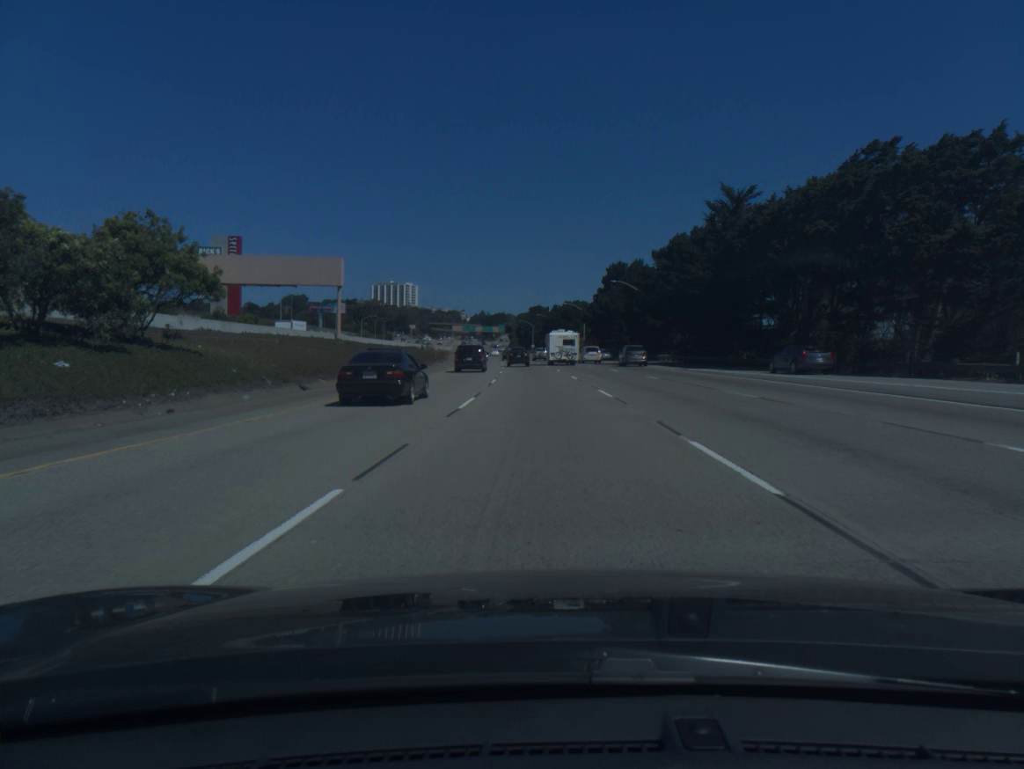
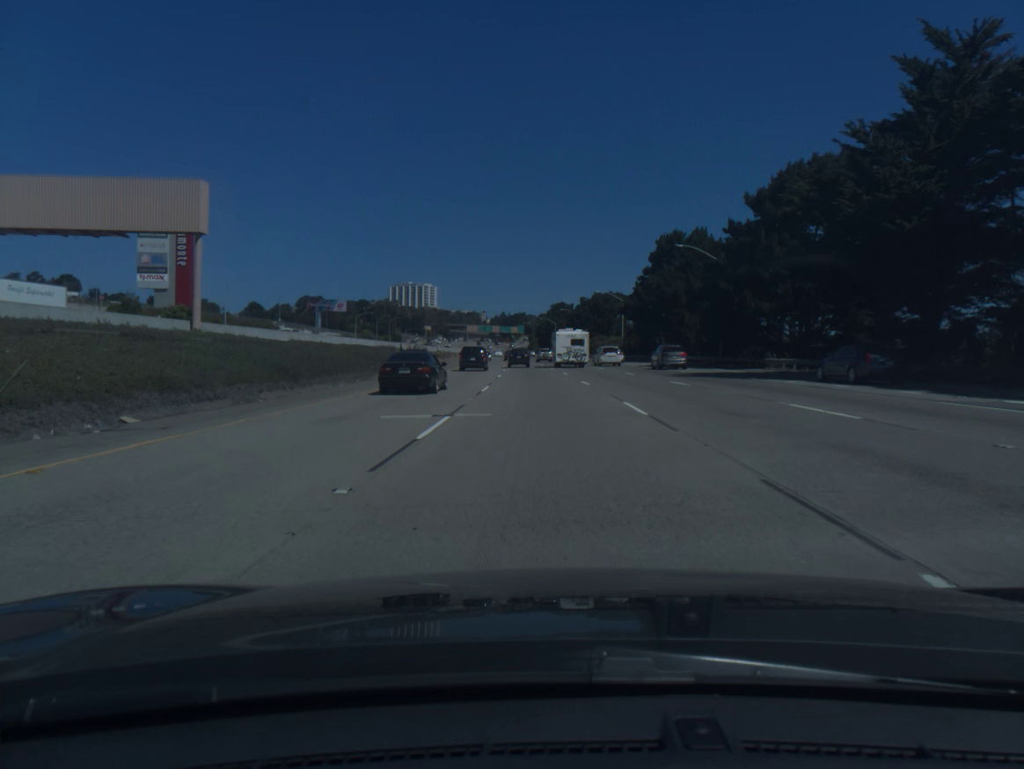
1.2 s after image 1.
(-0.5, +35.3) m; -2°
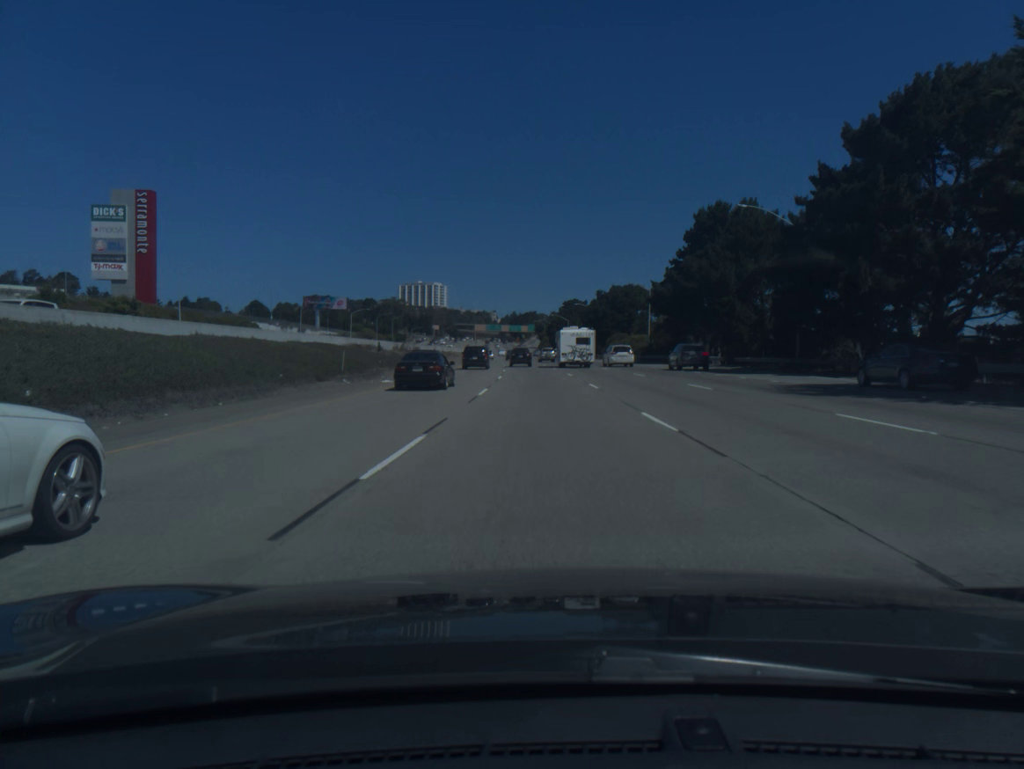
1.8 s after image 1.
(-0.1, +17.6) m; -1°
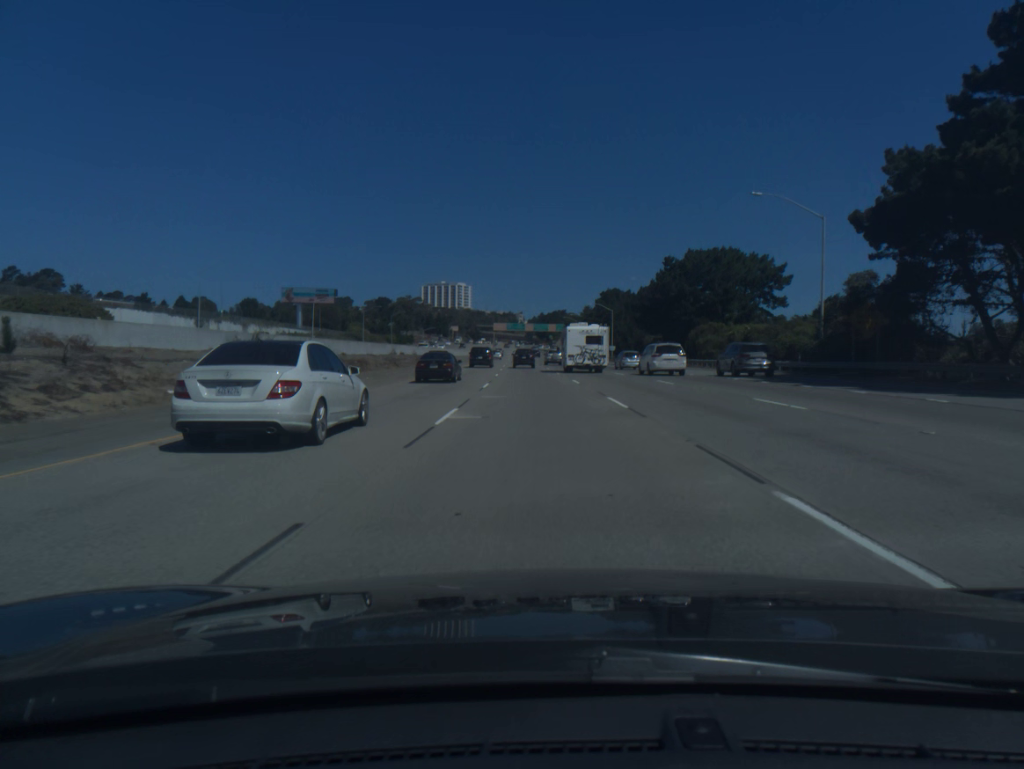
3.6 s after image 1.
(-1.0, +52.9) m; -2°
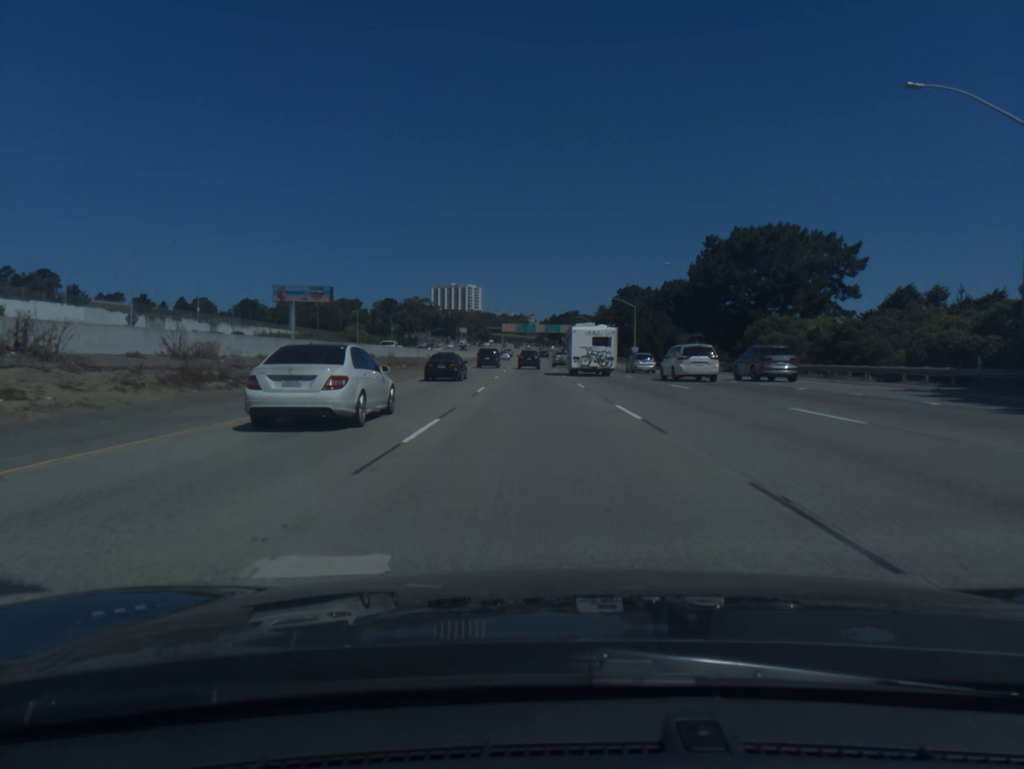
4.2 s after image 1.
(-0.1, +17.7) m; -1°
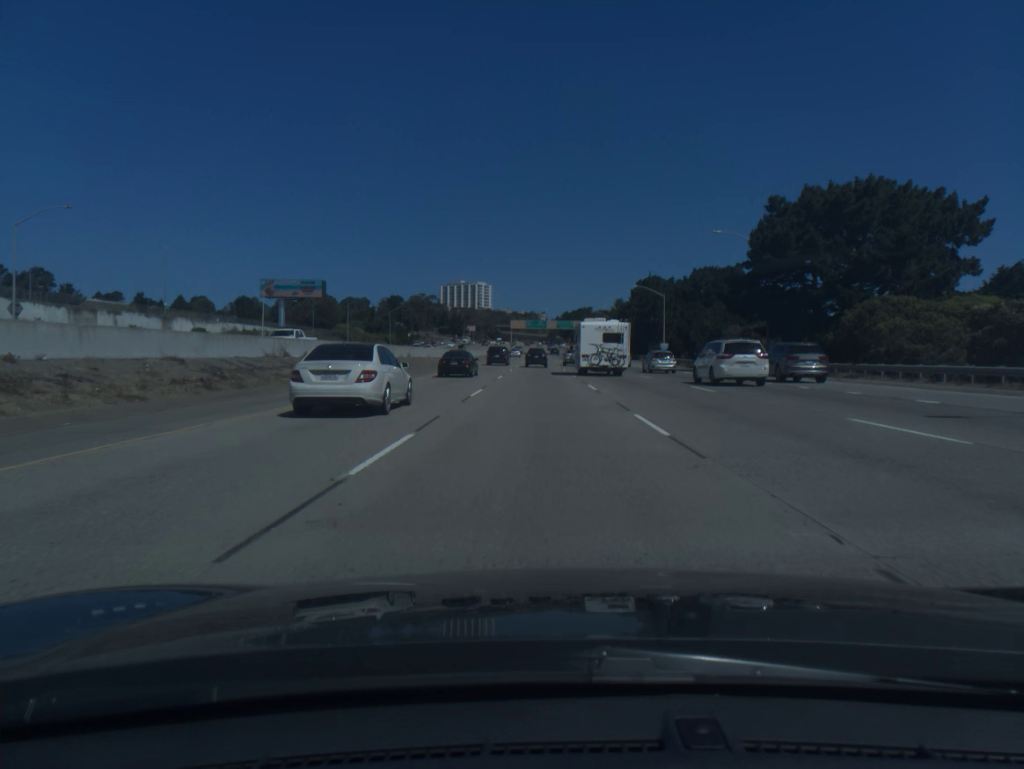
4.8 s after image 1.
(-0.1, +17.7) m; -1°
